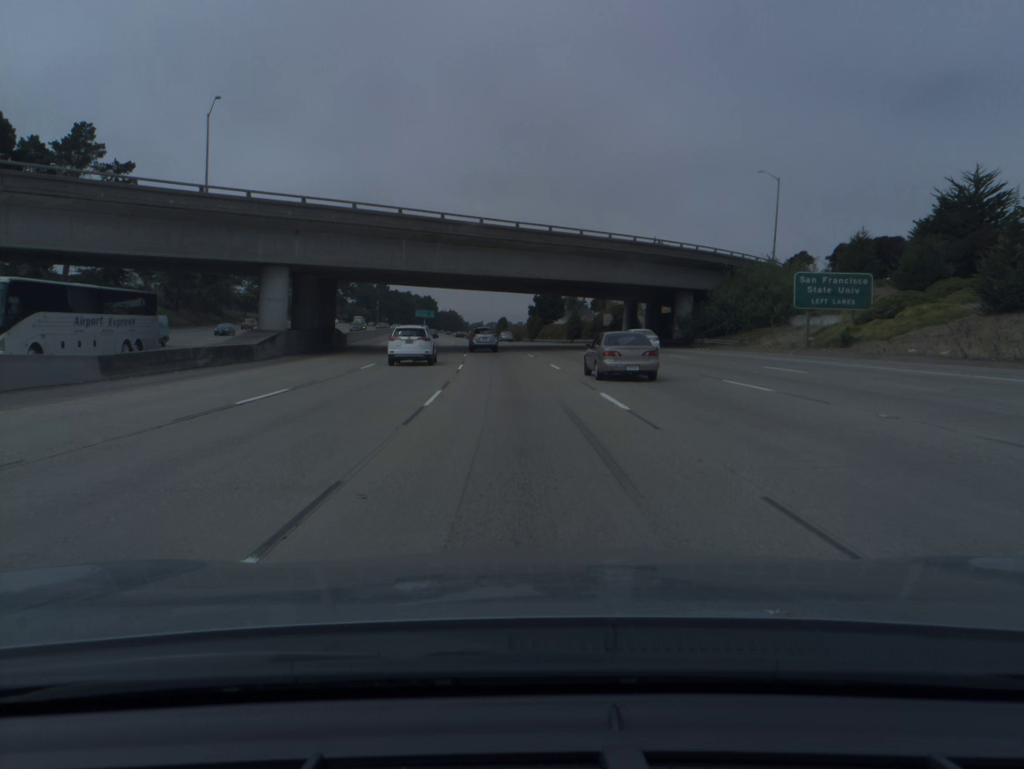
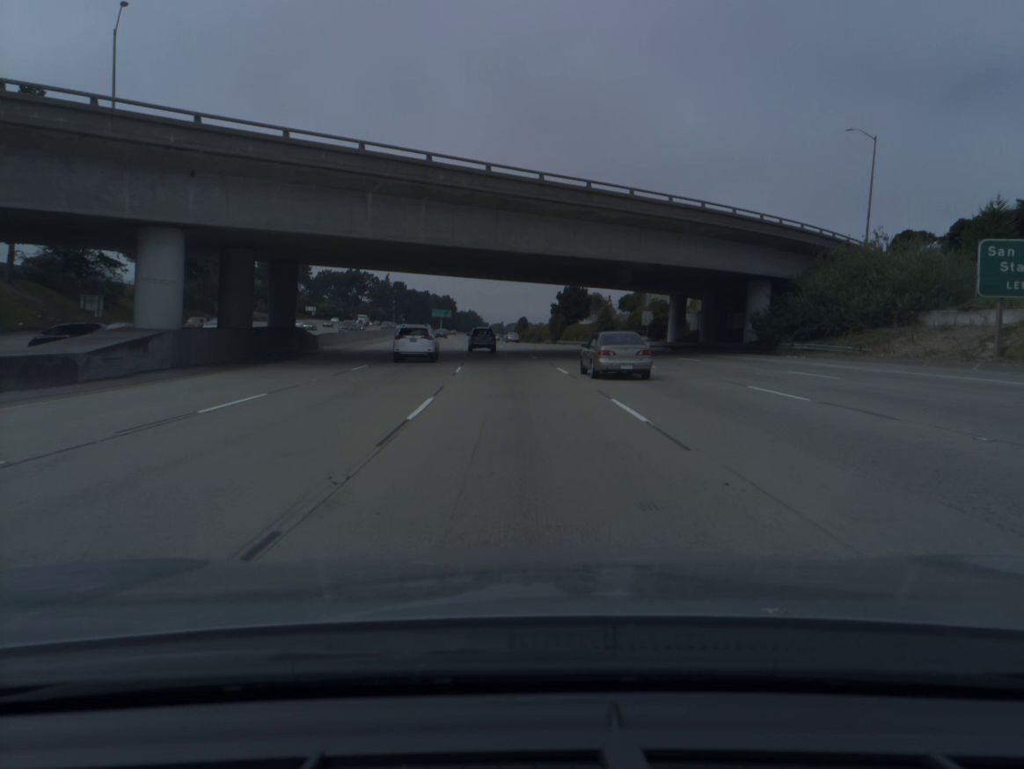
(-0.2, +16.7) m; -1°
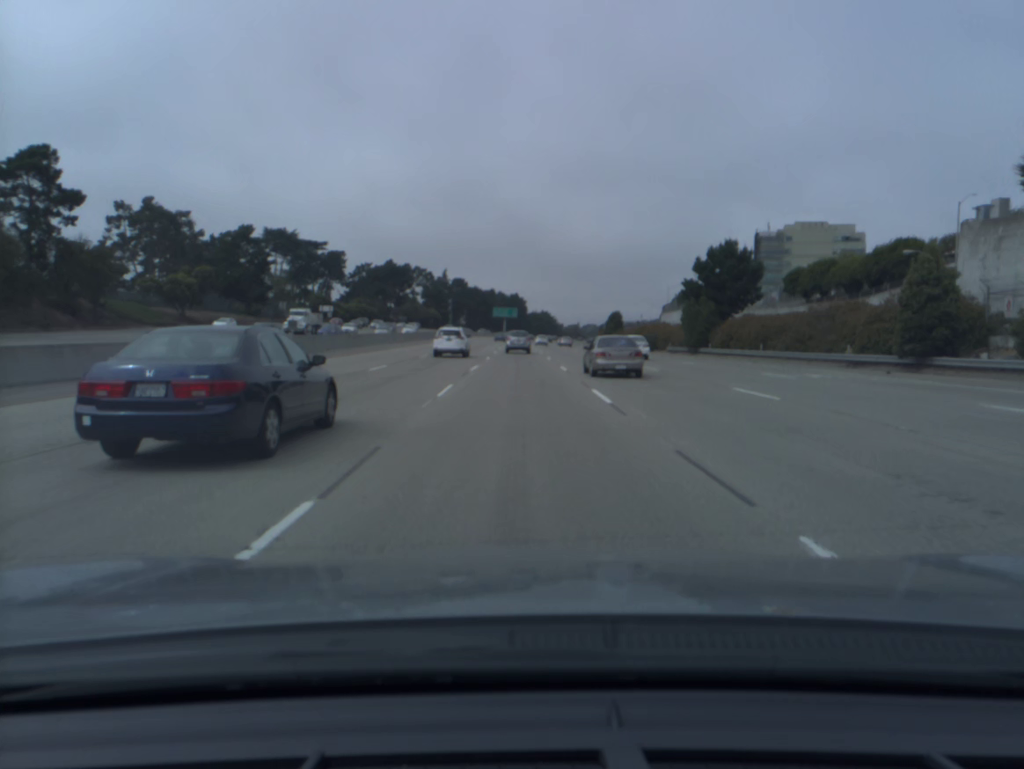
(-3.4, +67.1) m; -5°
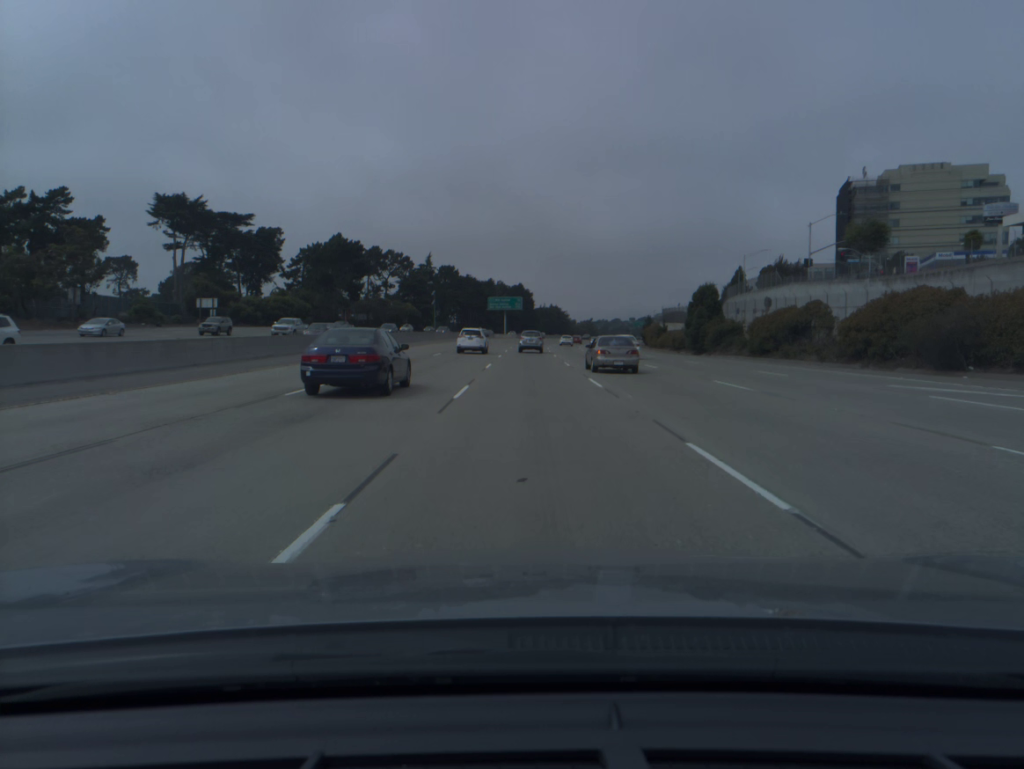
(-0.8, +68.0) m; -1°
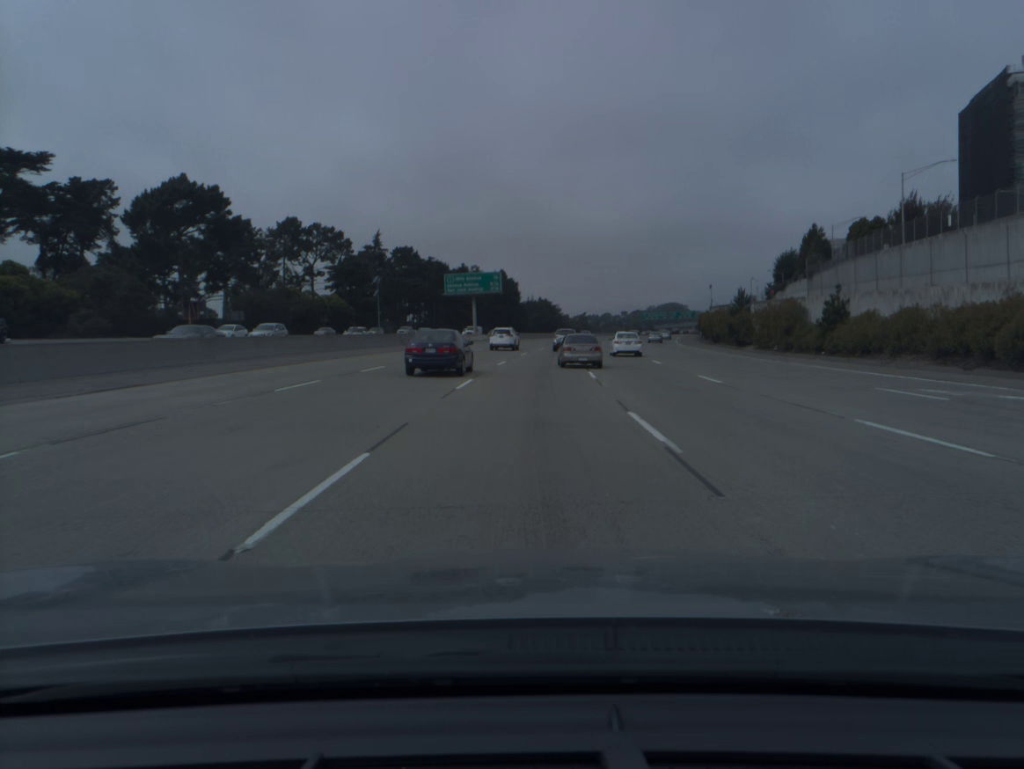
(+0.5, +68.7) m; +1°
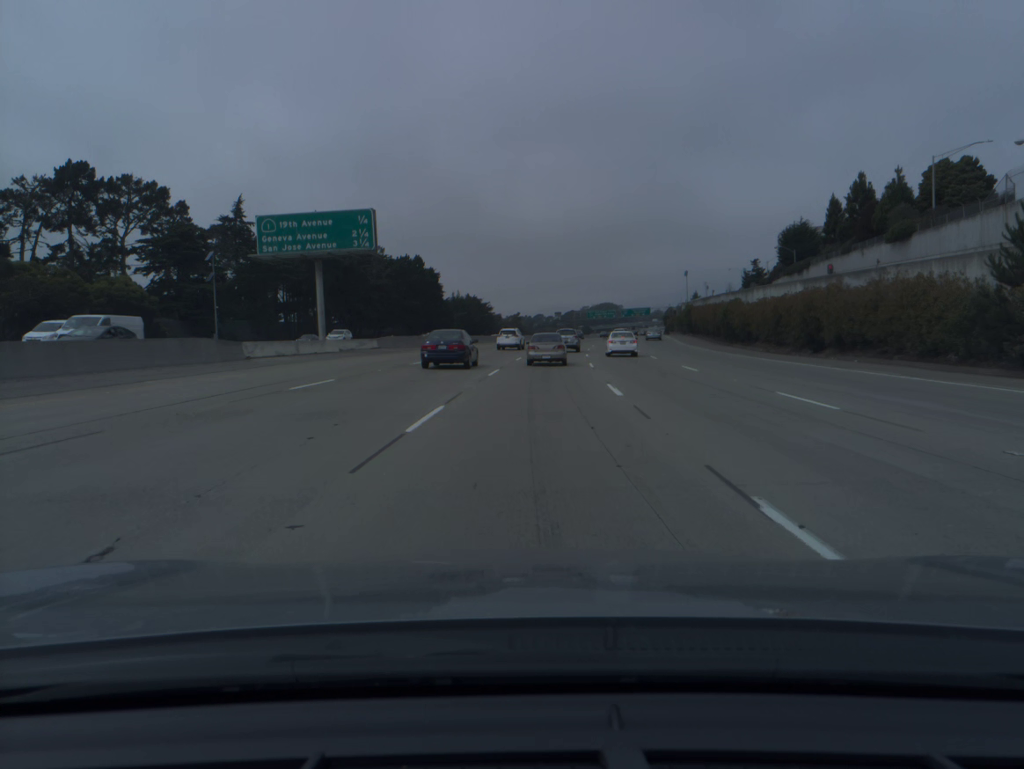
(+1.7, +51.3) m; +5°
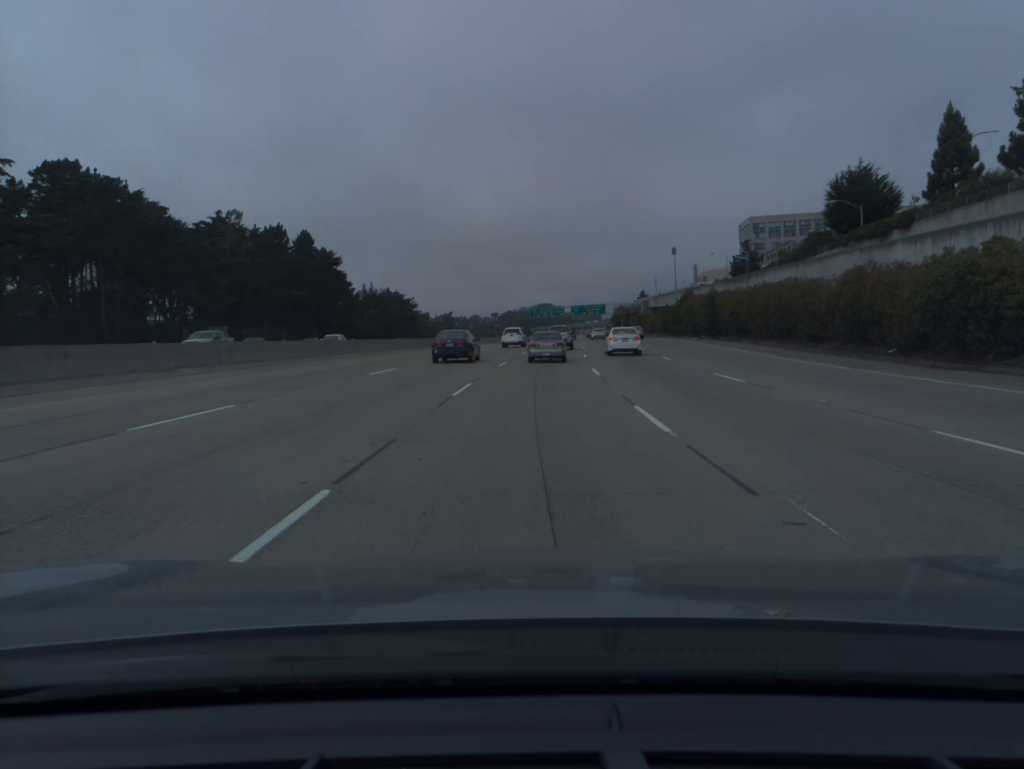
(+2.1, +50.6) m; +5°
